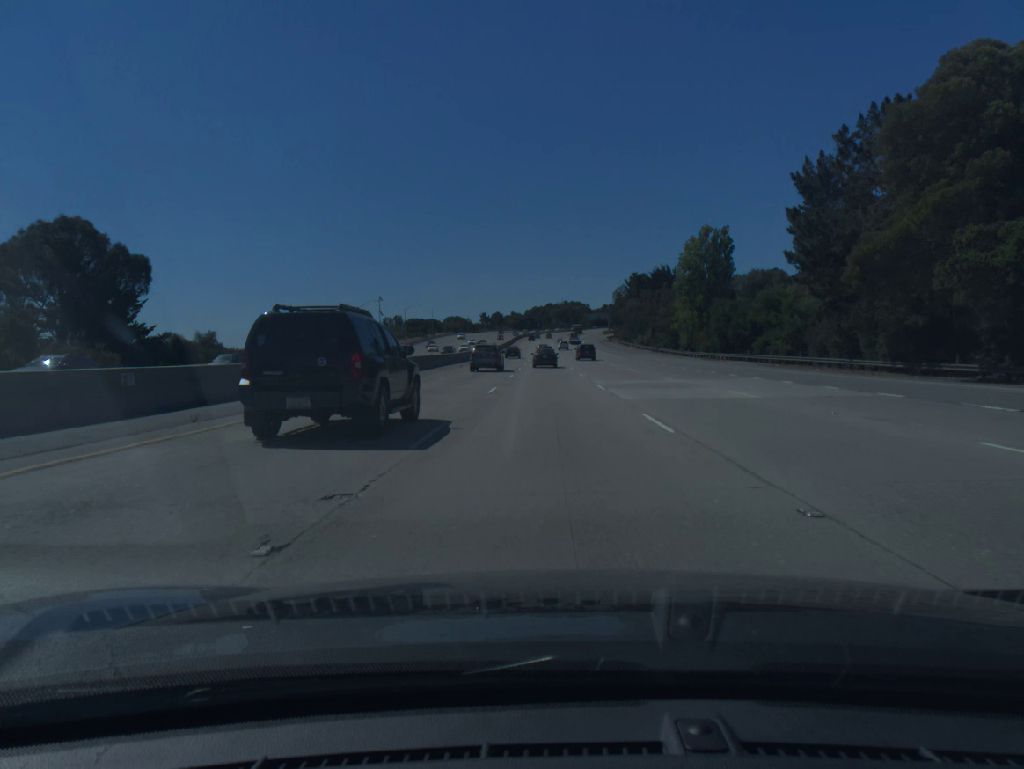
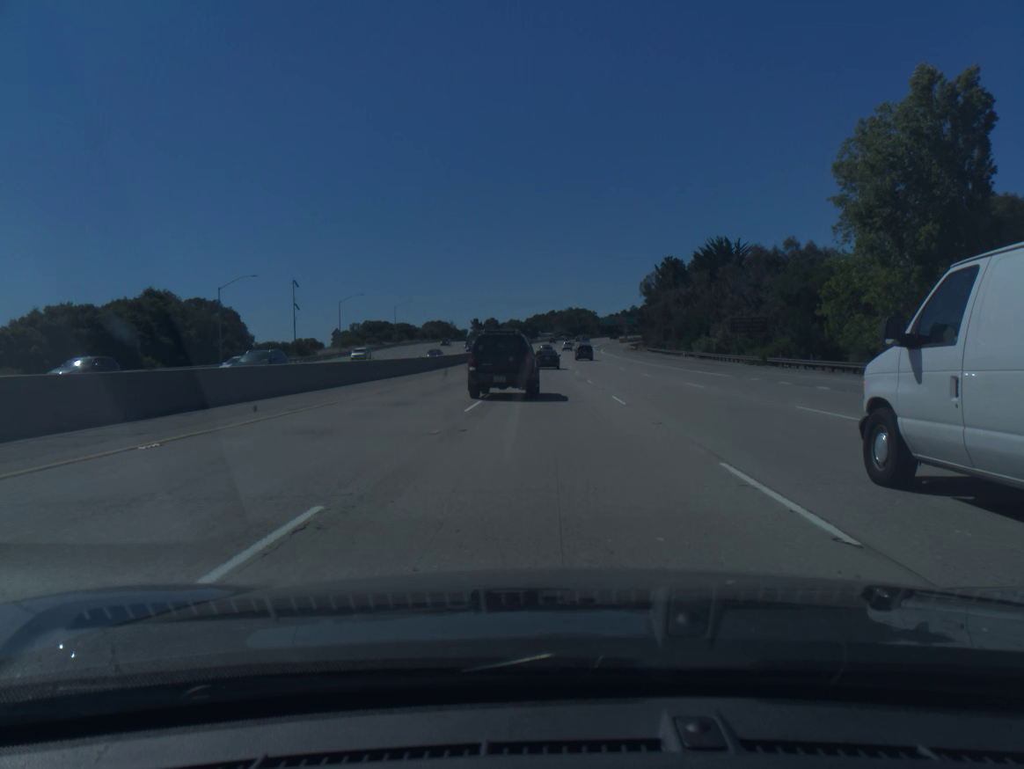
(0.0, +64.2) m; 0°
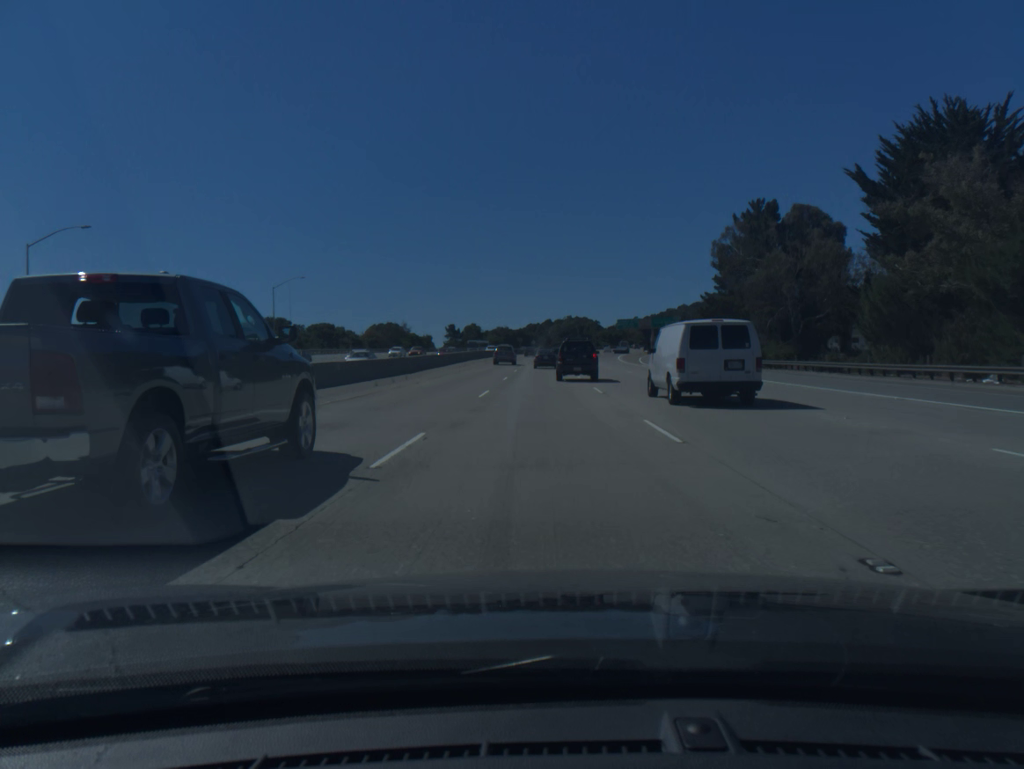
(+0.1, +79.5) m; 0°
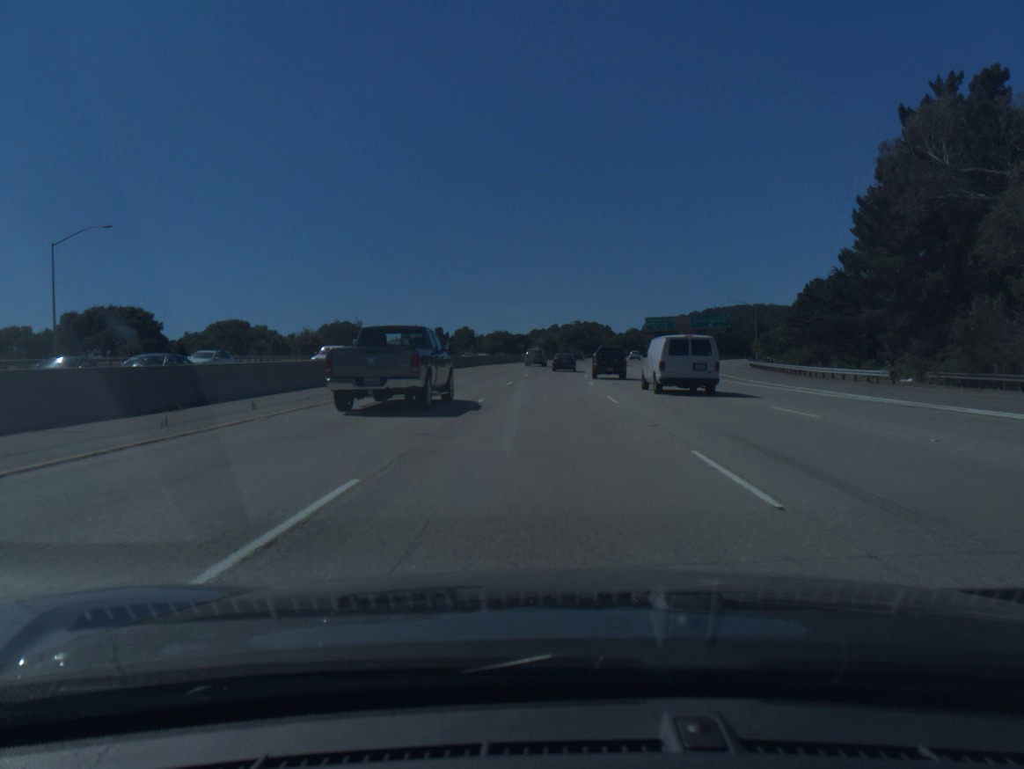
(-0.2, +47.2) m; 0°
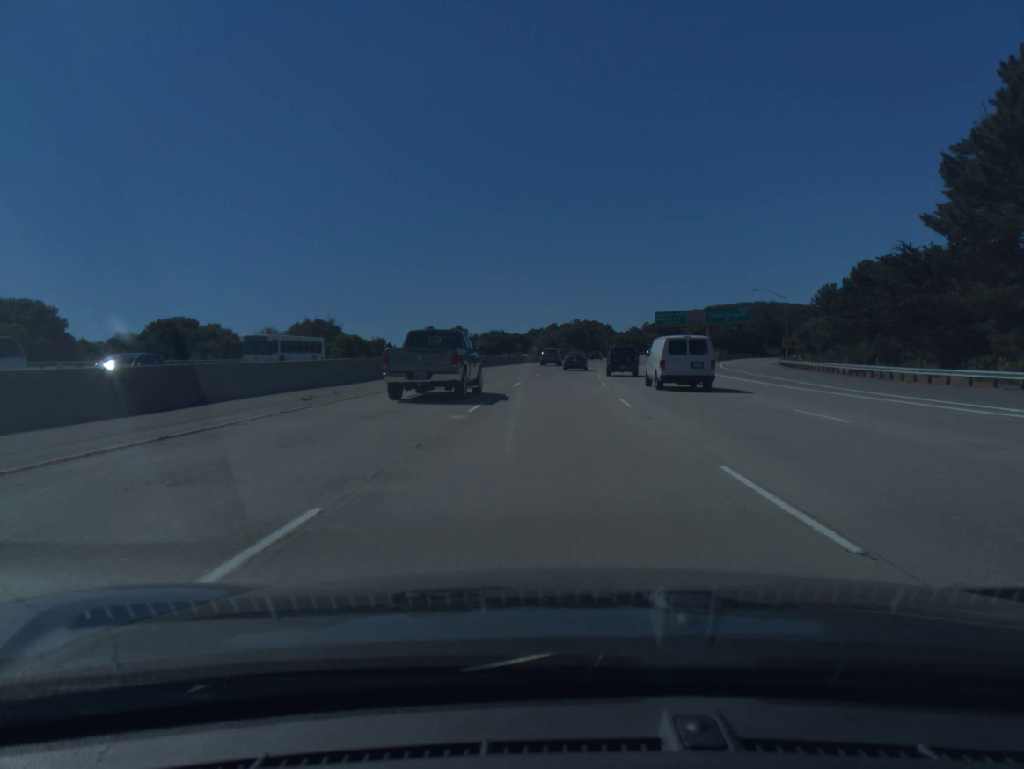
(0.0, +15.7) m; 0°
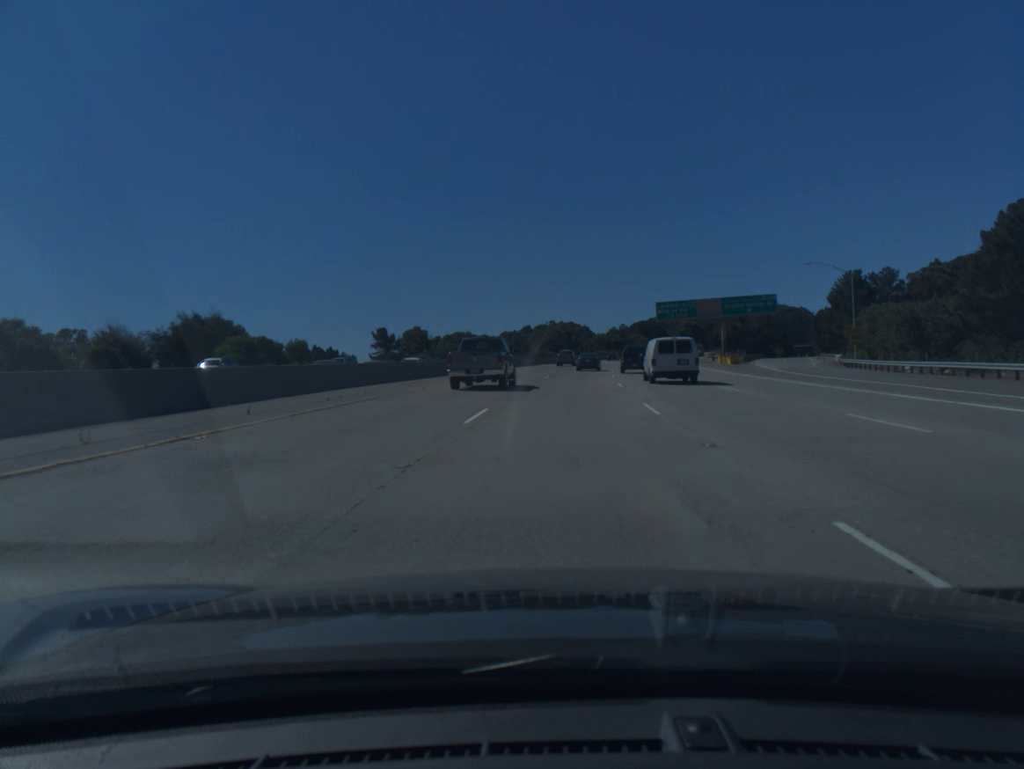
(+0.4, +31.3) m; +2°
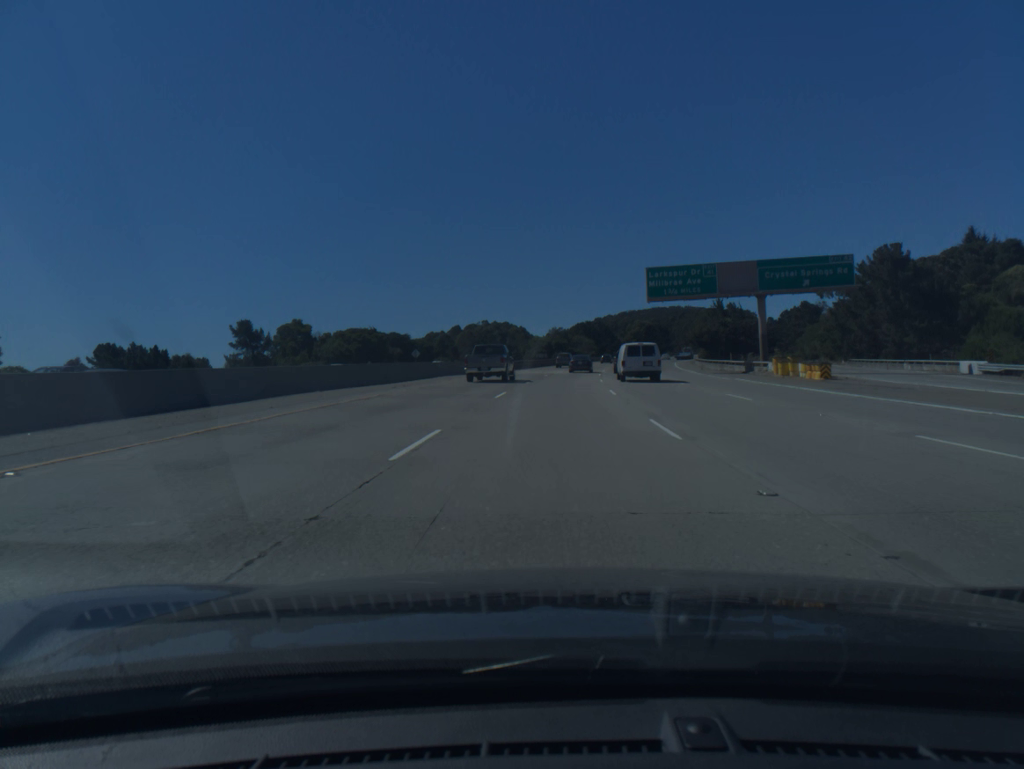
(+2.0, +47.0) m; +5°
